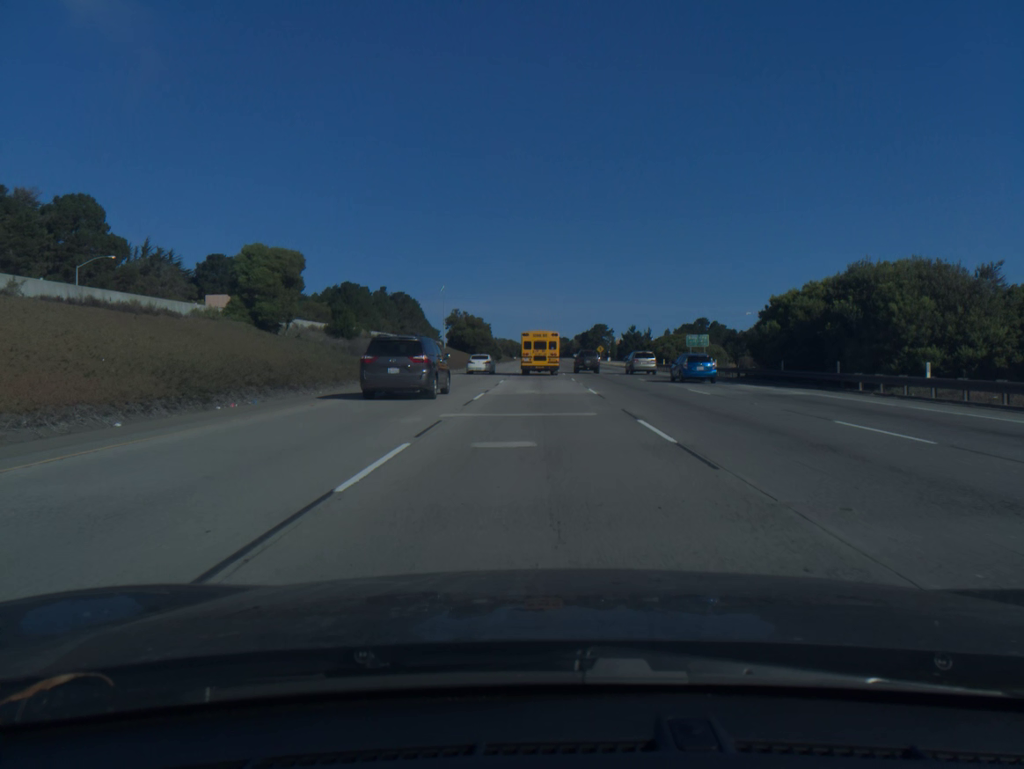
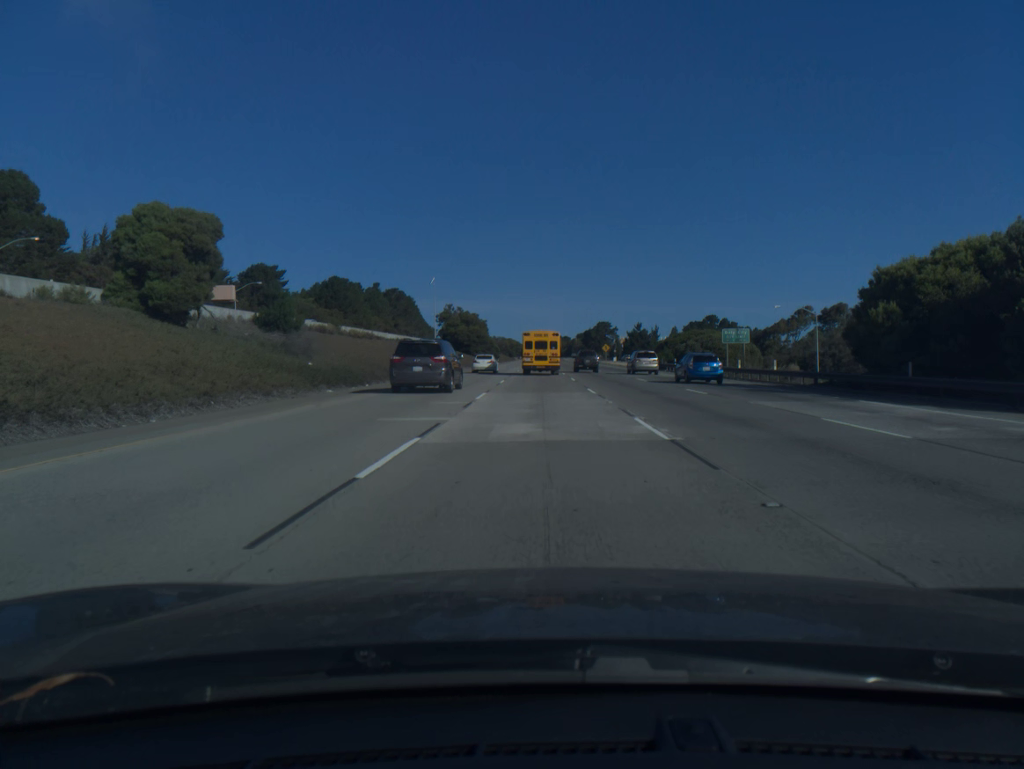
(0.0, +14.0) m; 0°
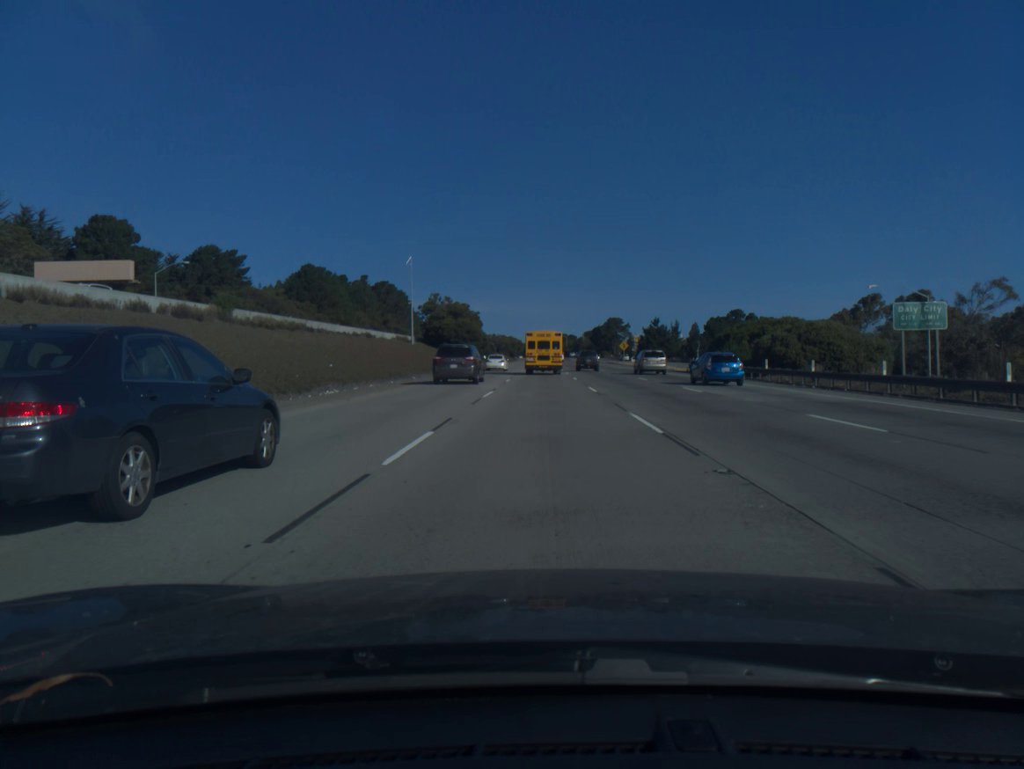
(-0.1, +28.0) m; 0°
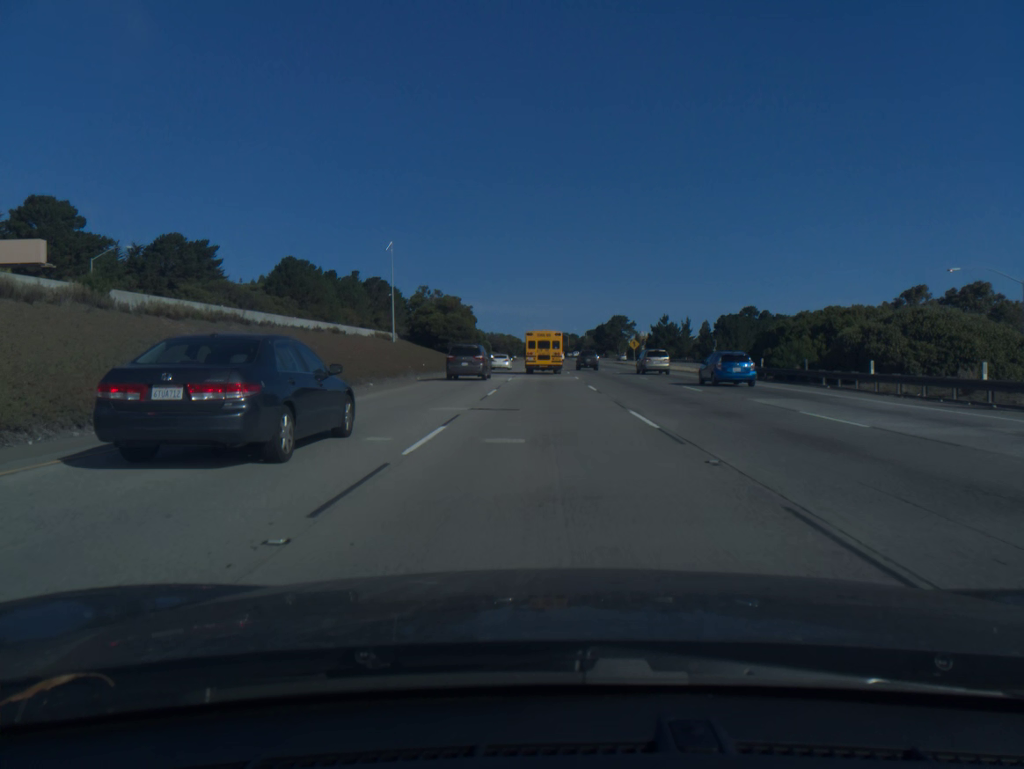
(0.0, +14.0) m; 0°
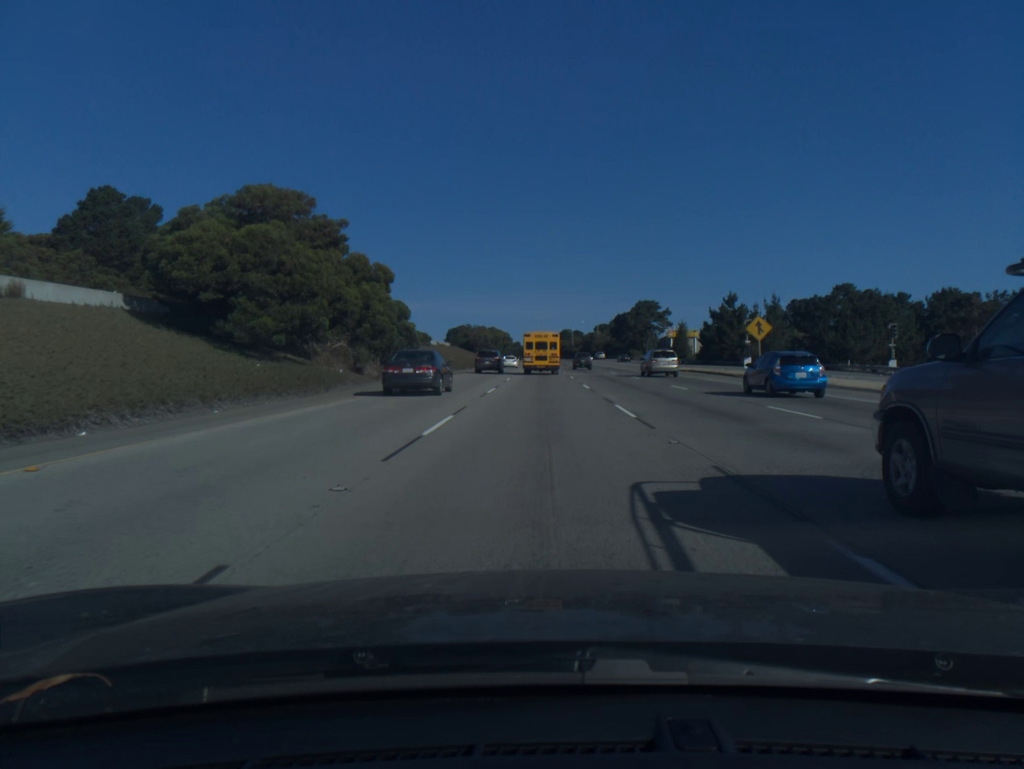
(+0.3, +70.7) m; 0°
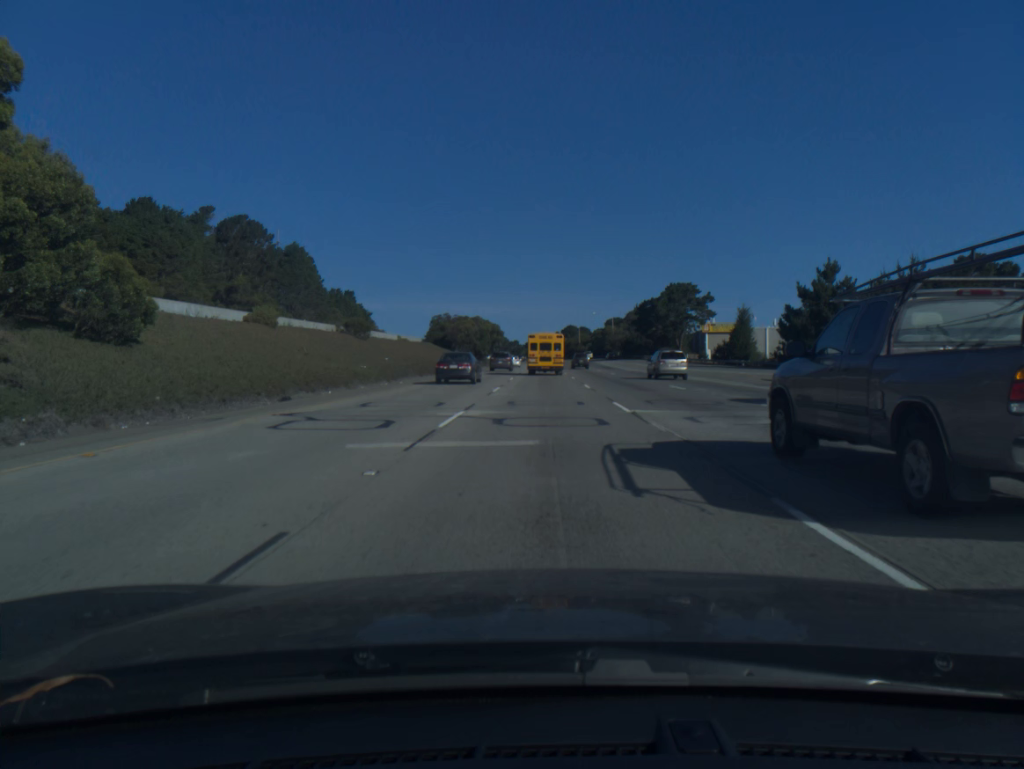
(0.0, +42.7) m; 0°
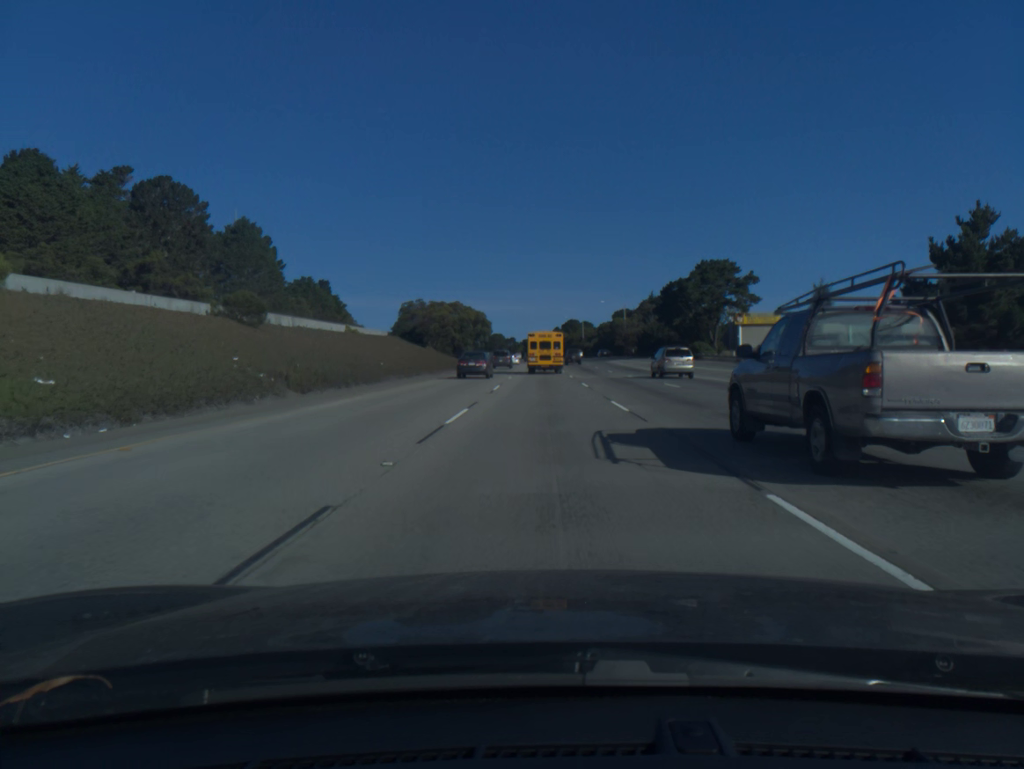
(0.0, +28.4) m; 0°
